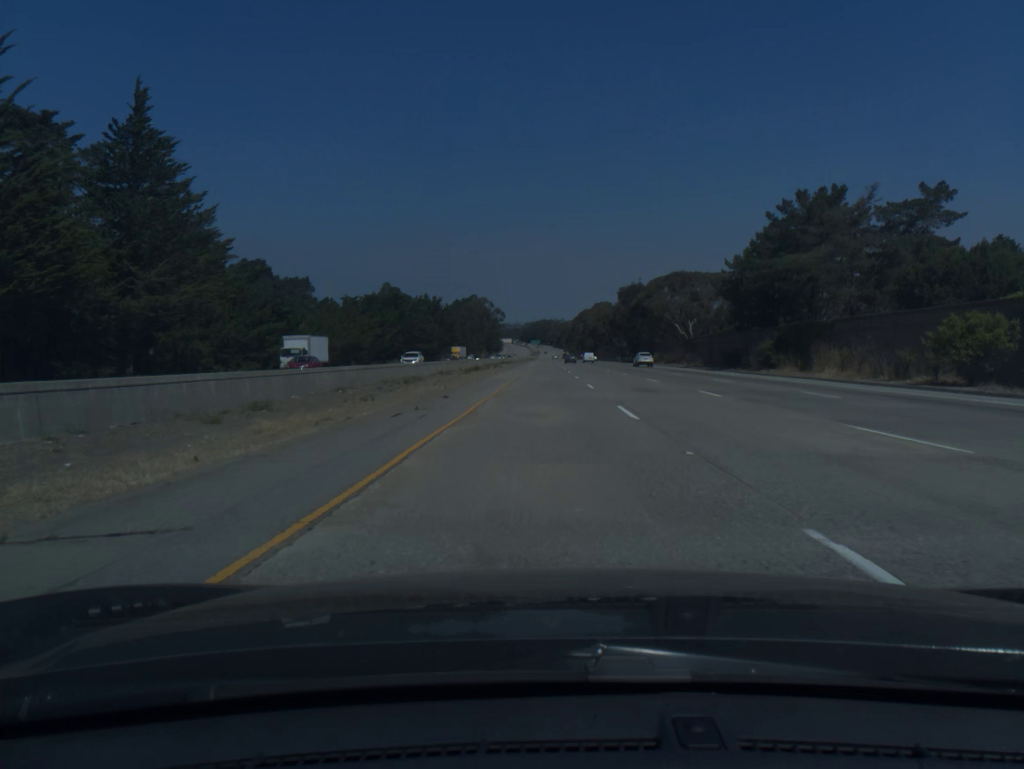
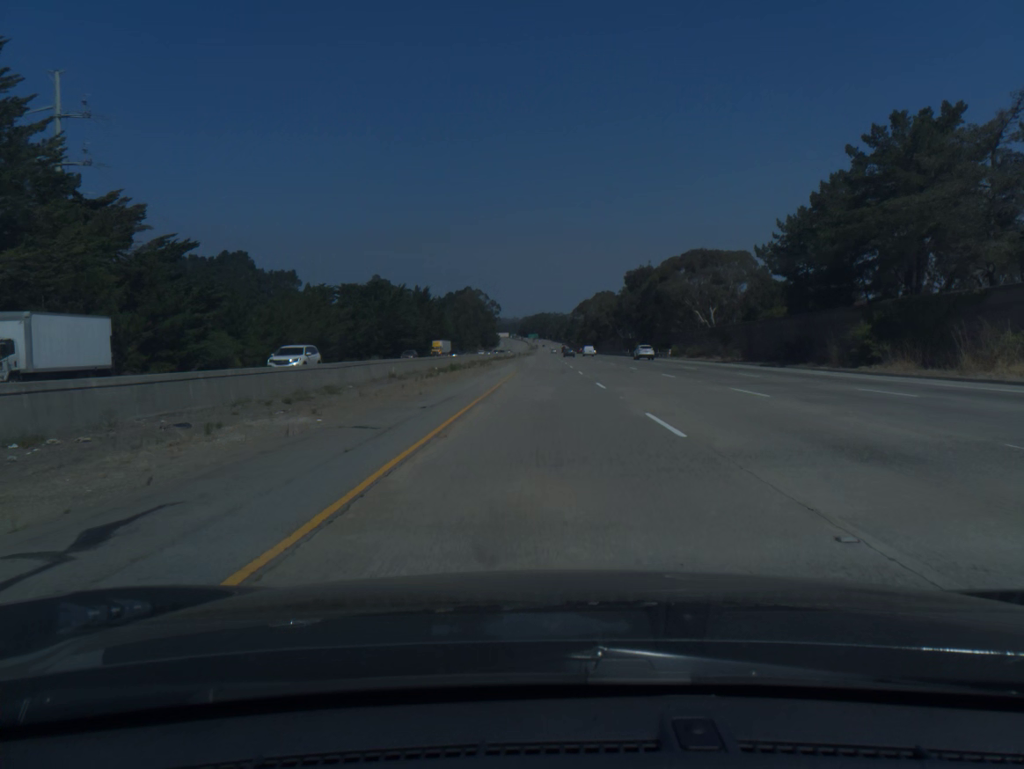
(0.0, +19.7) m; 0°
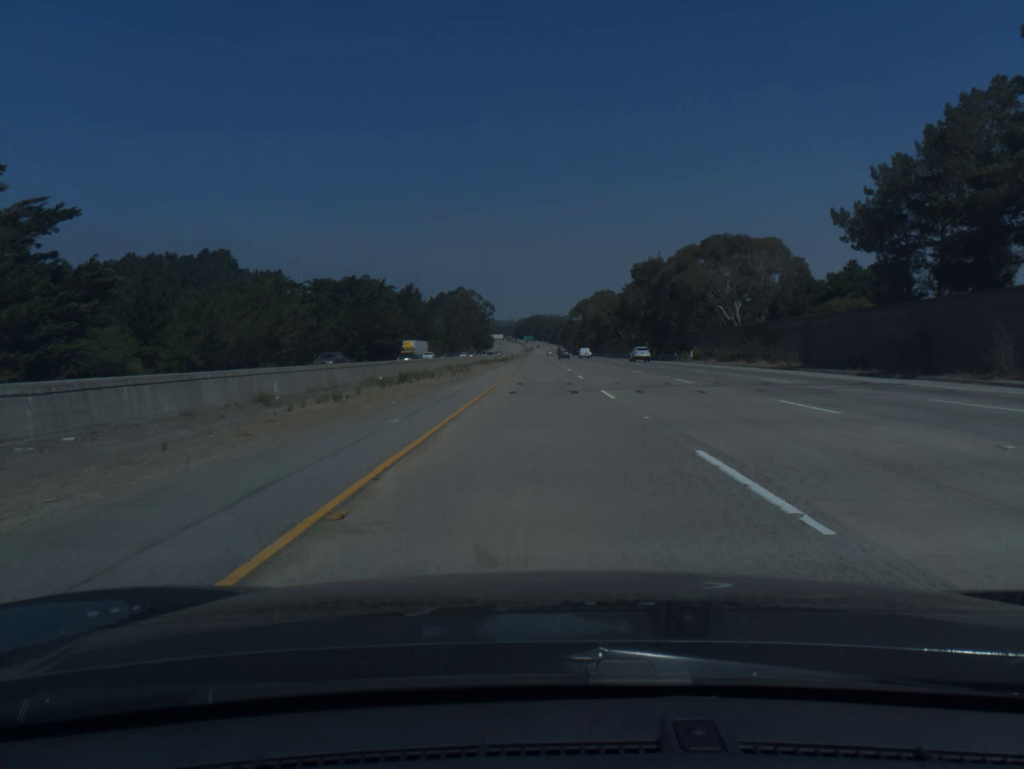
(+0.1, +19.7) m; 0°
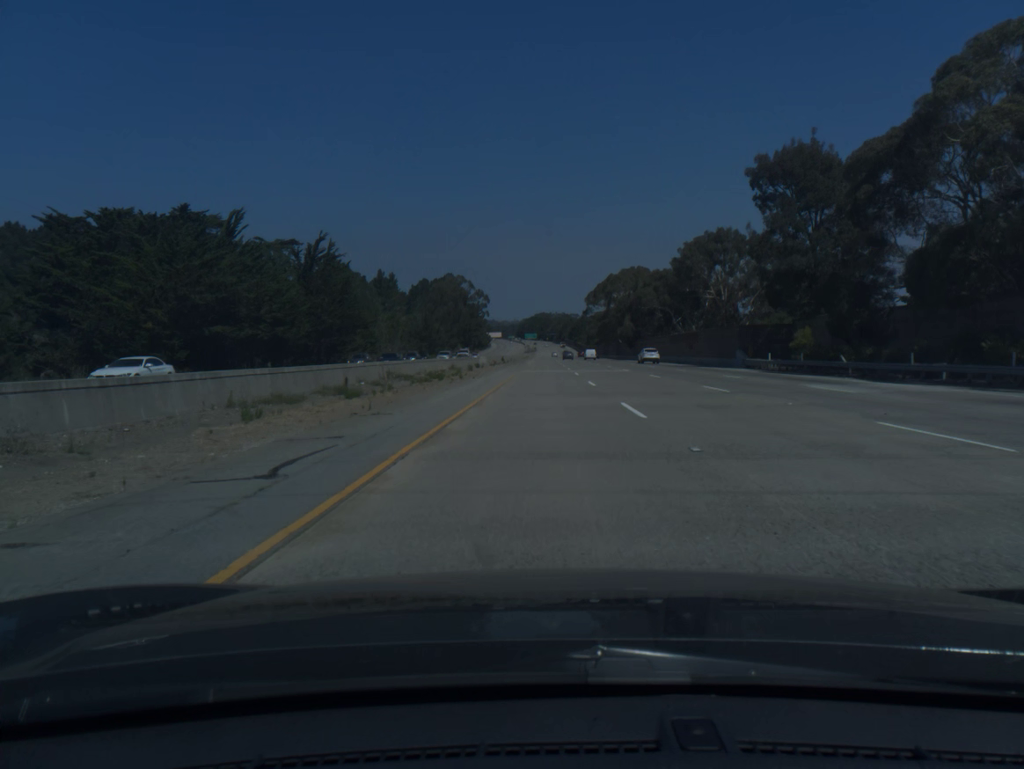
(-0.2, +78.7) m; 0°
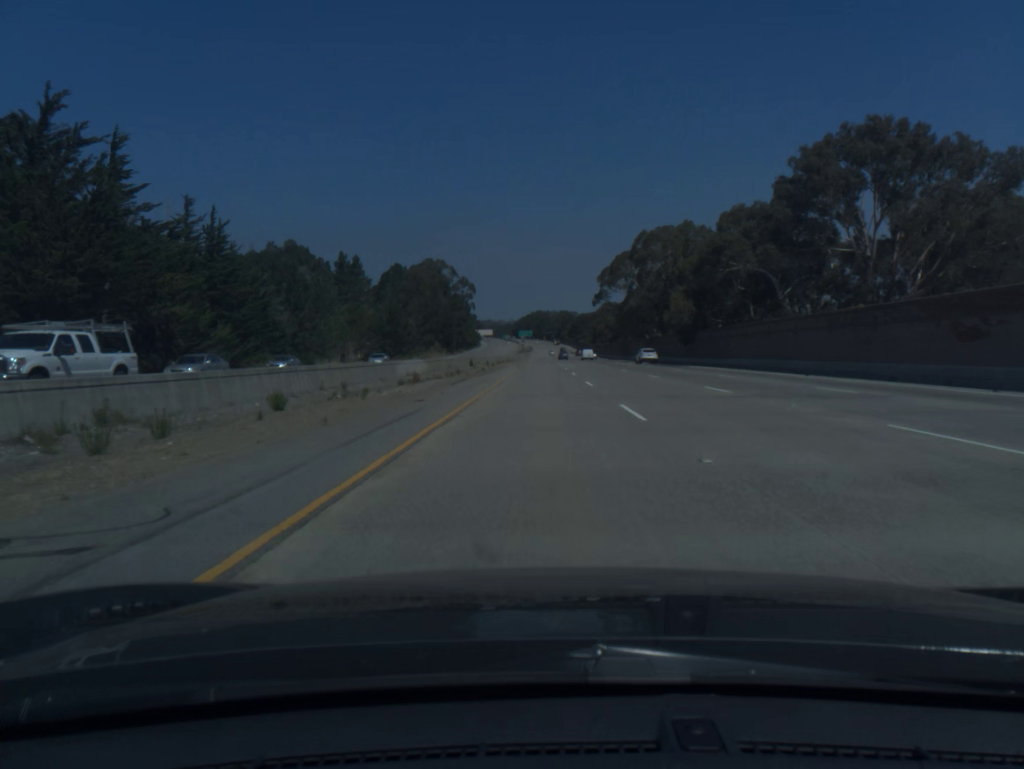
(+0.2, +59.0) m; 0°
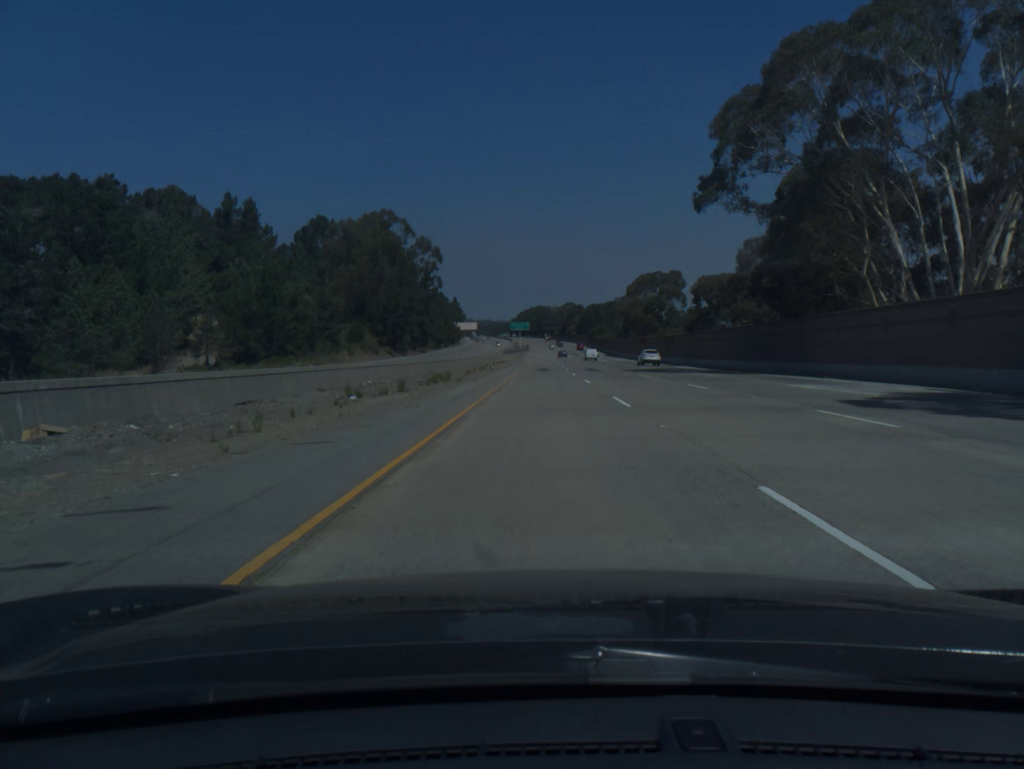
(-0.2, +98.4) m; 0°
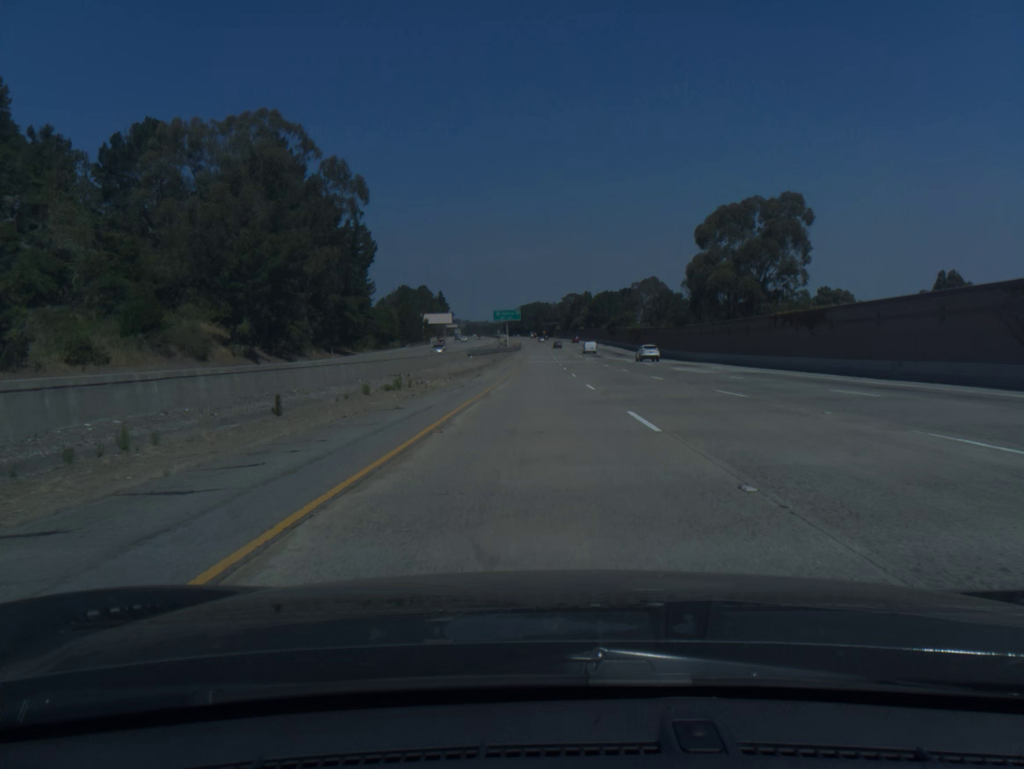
(+0.2, +79.0) m; 0°
